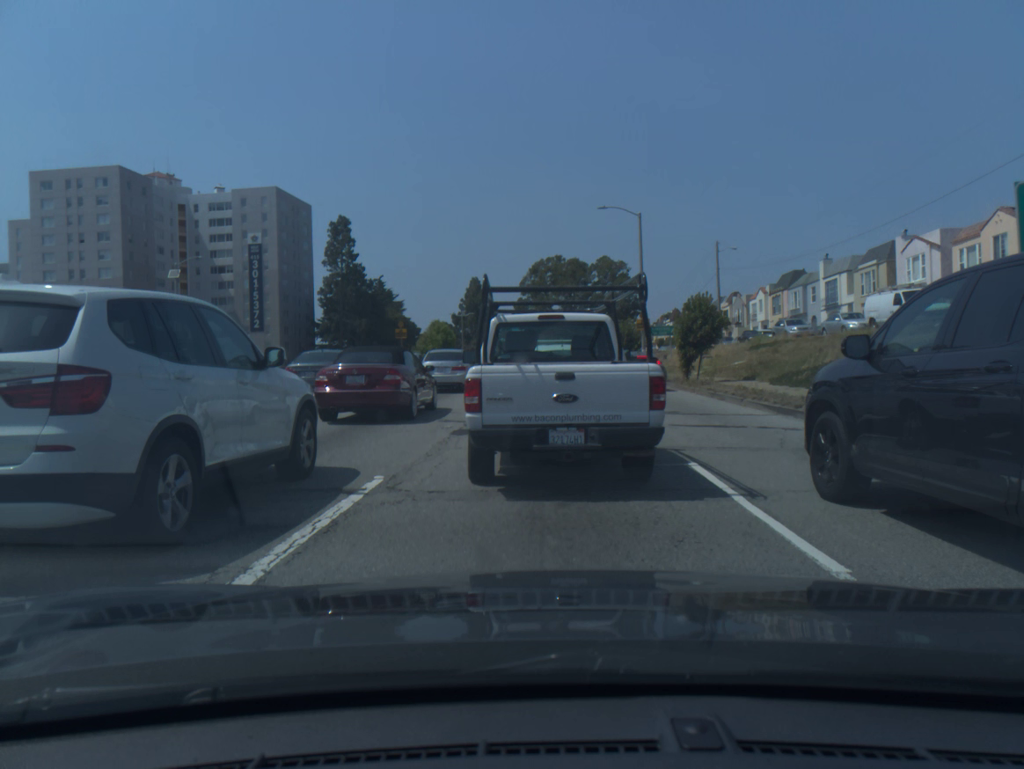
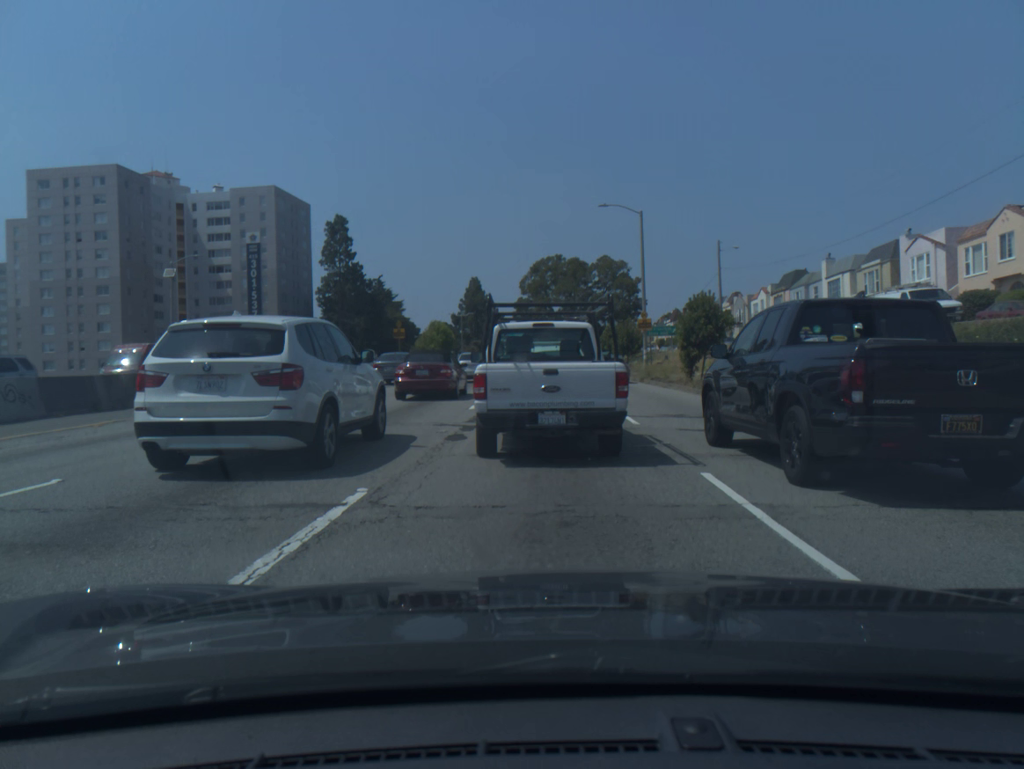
(0.0, +0.6) m; 0°
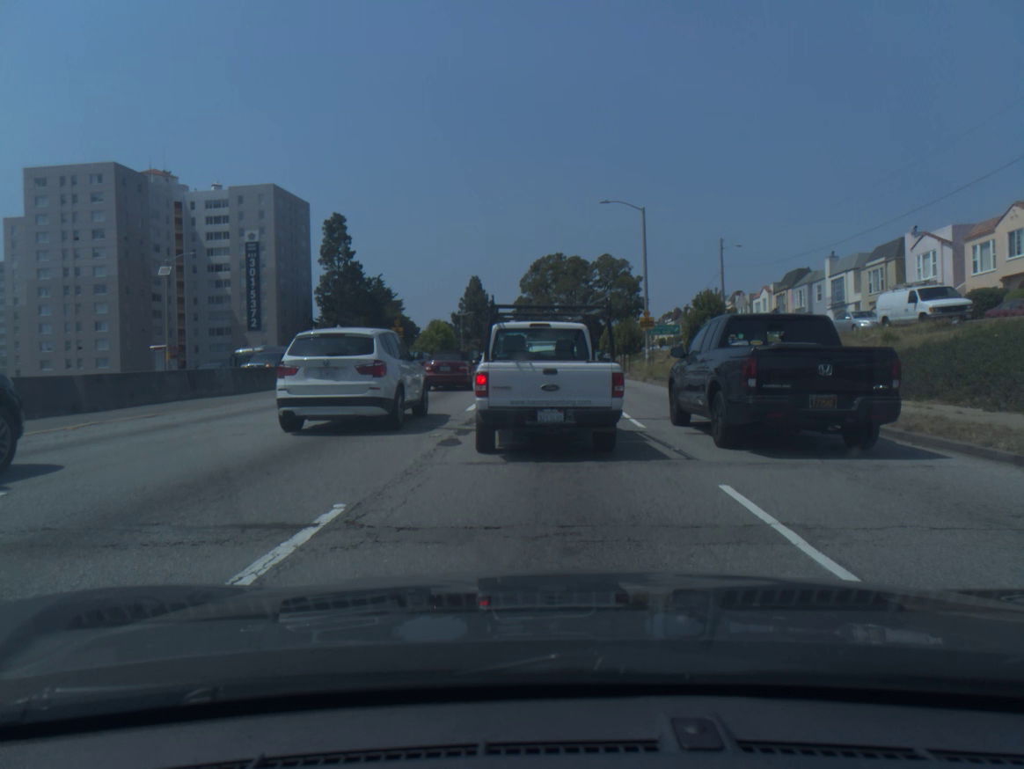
(0.0, +0.8) m; 0°
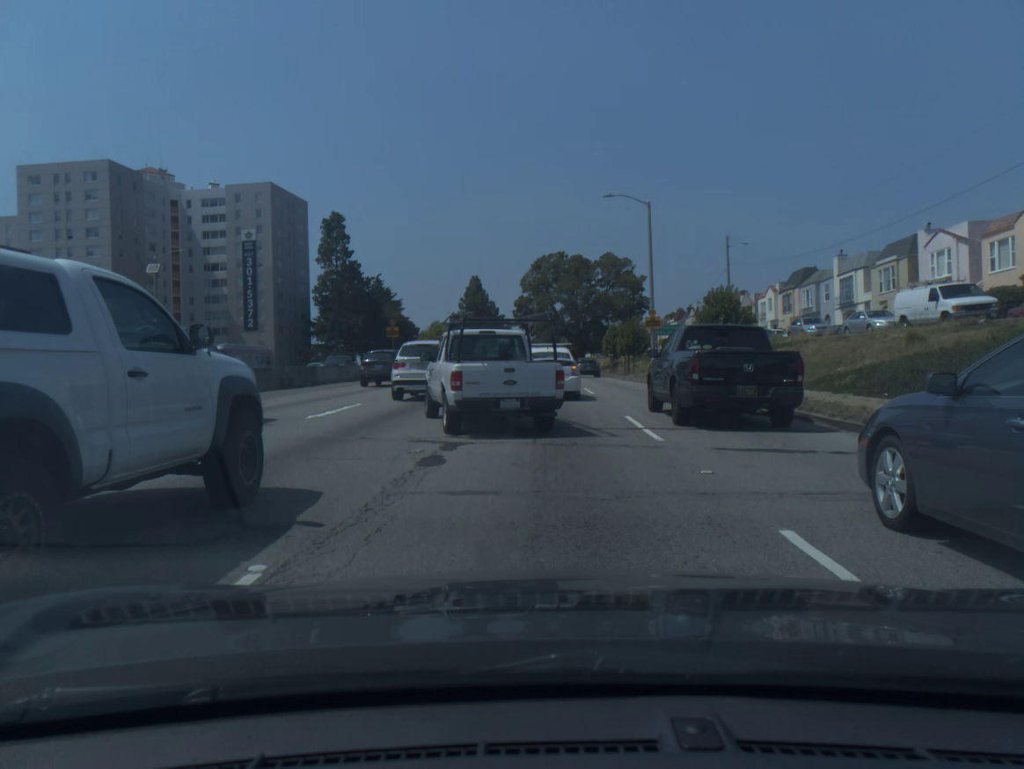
(0.0, +1.8) m; 0°
